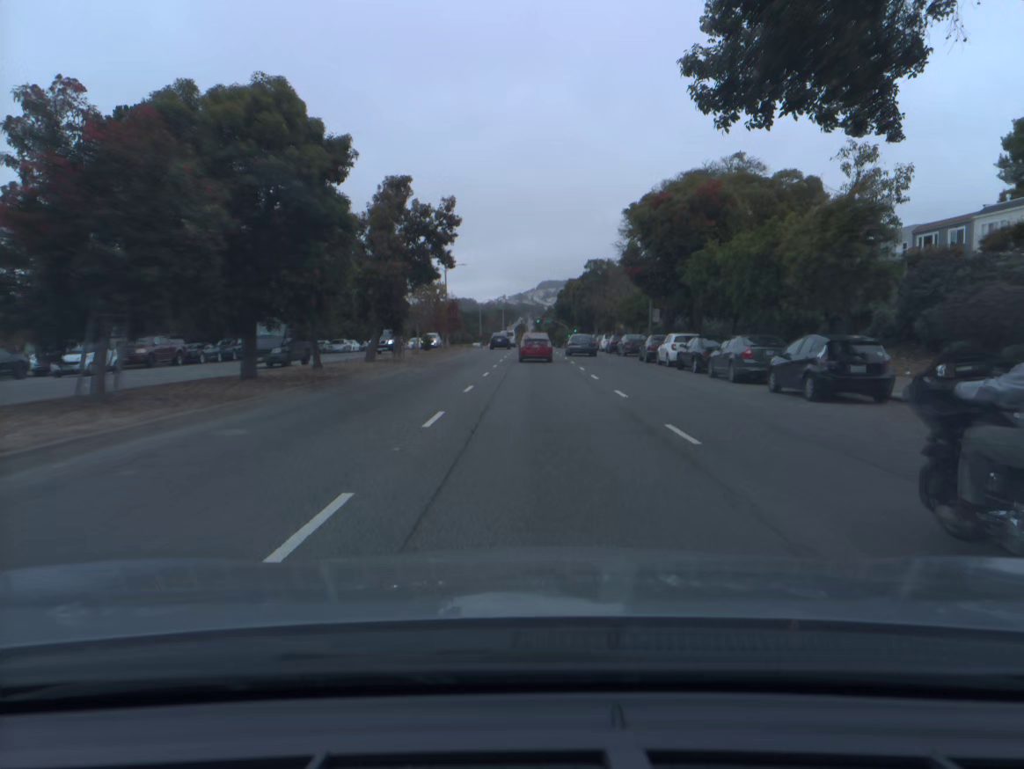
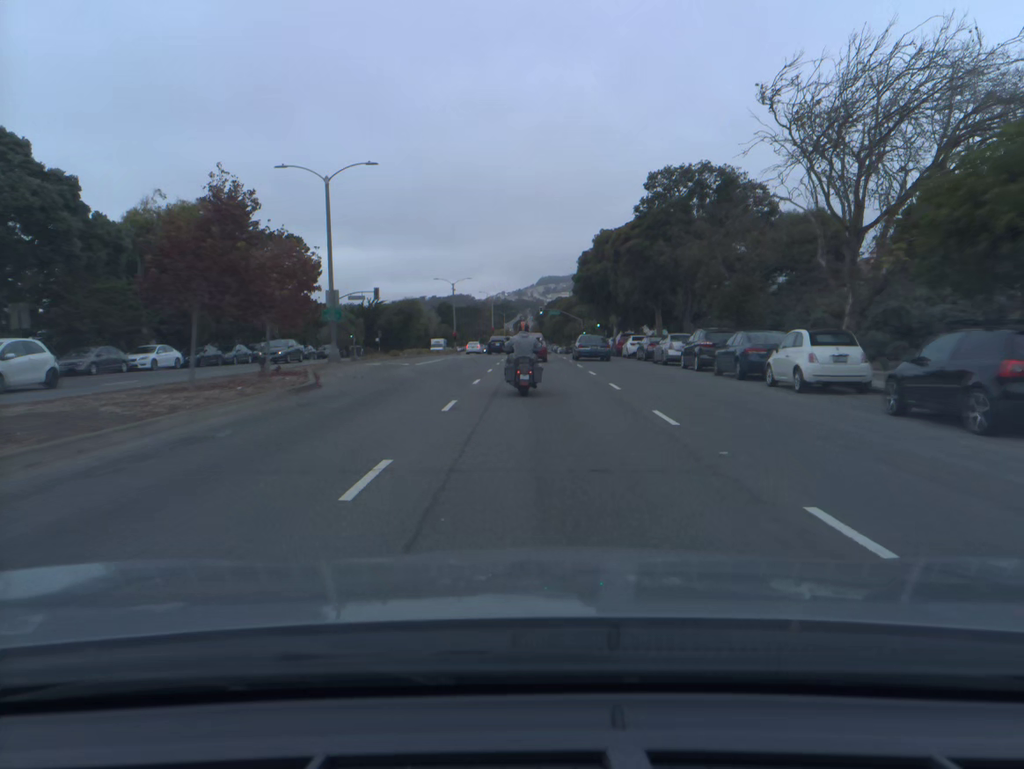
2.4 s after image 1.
(+0.1, +49.2) m; 0°
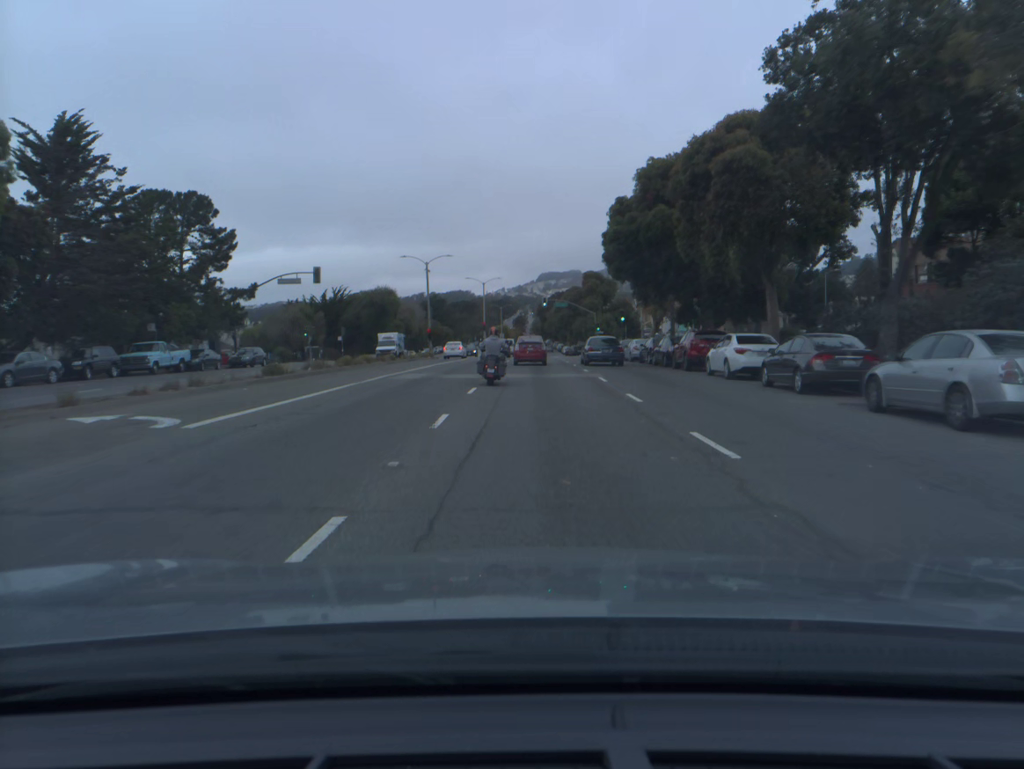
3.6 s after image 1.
(0.0, +24.5) m; 0°
